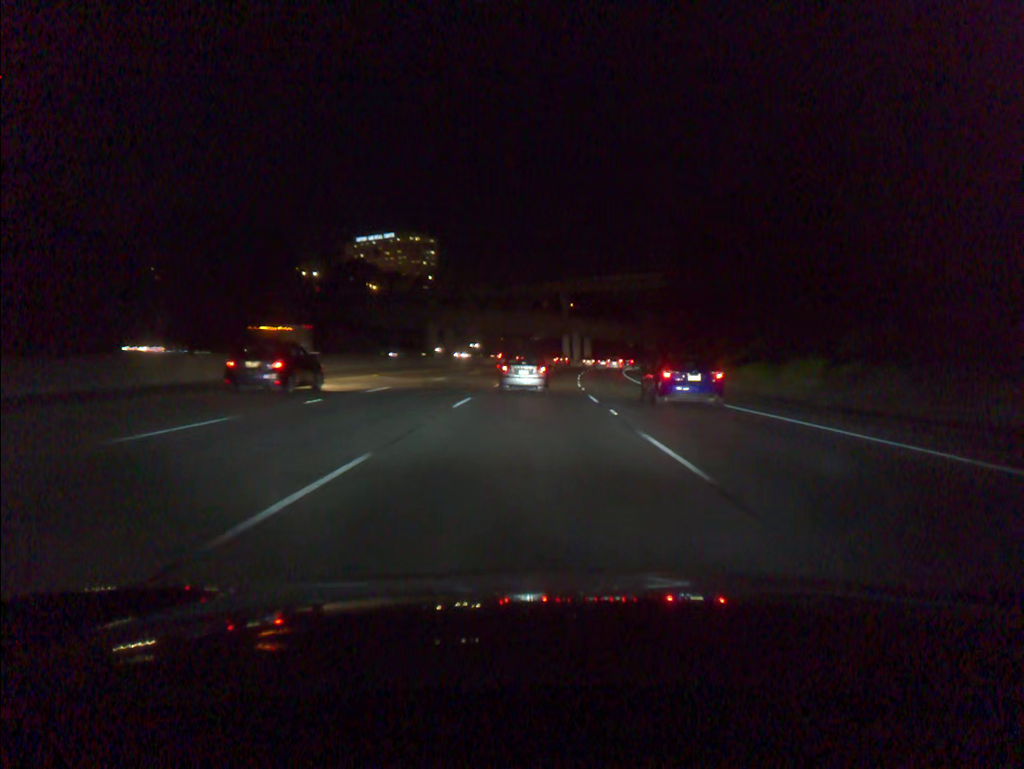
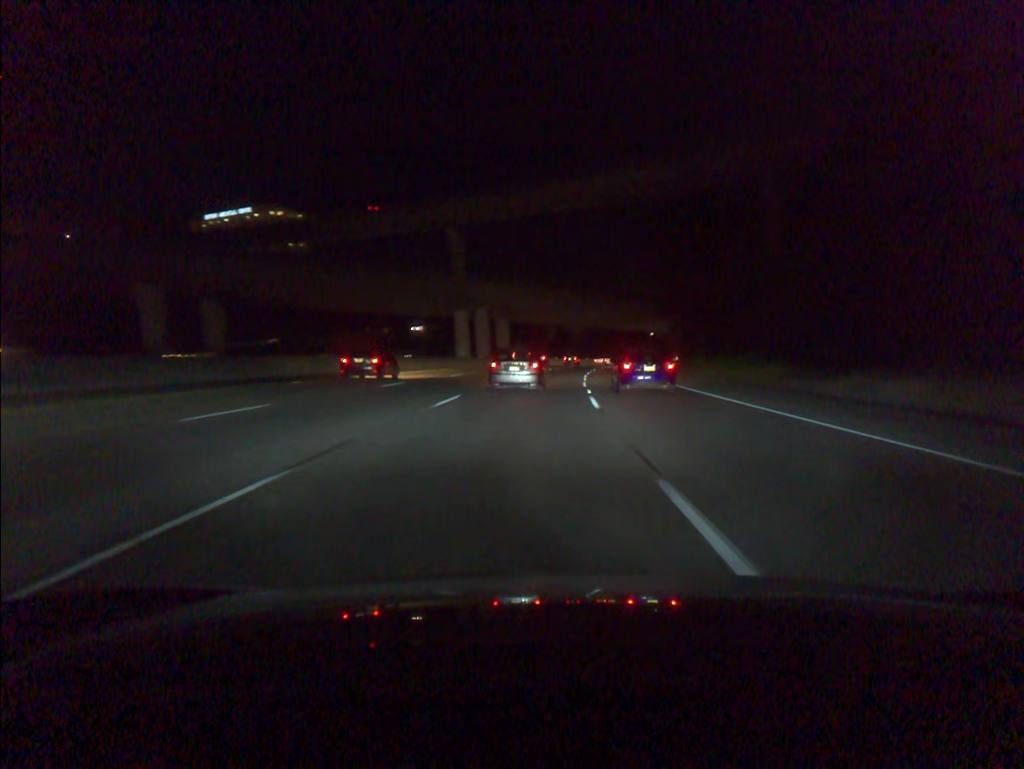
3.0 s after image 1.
(+4.4, +84.1) m; +7°
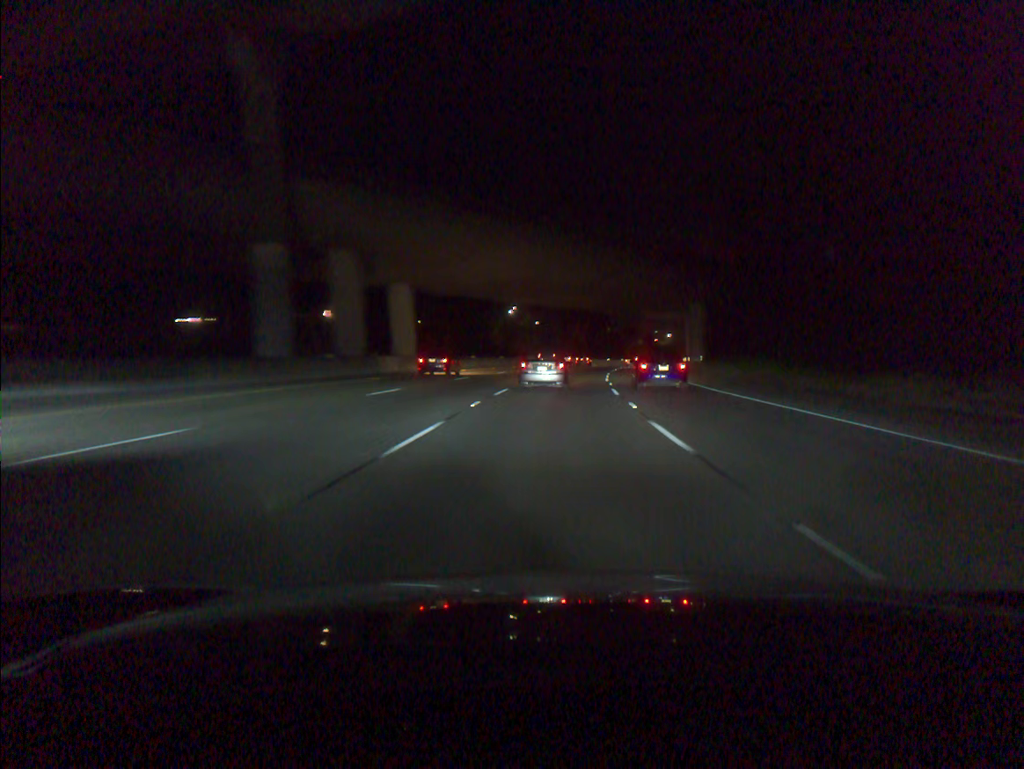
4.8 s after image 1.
(+1.4, +48.8) m; +4°
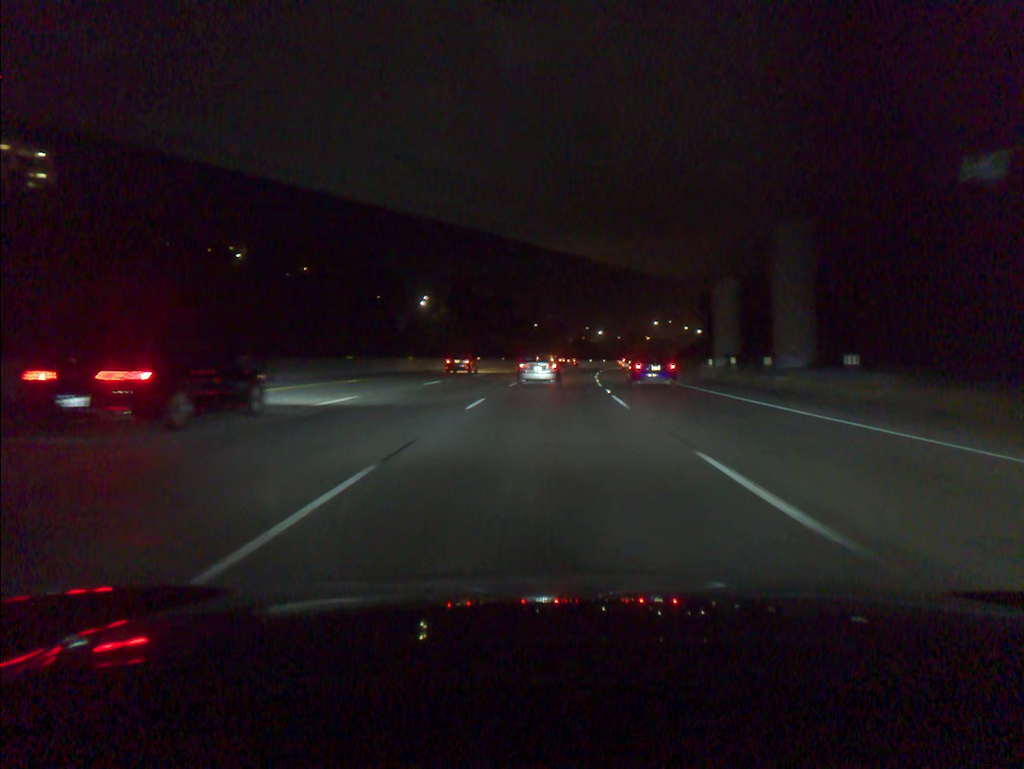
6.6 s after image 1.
(+2.3, +47.9) m; +5°
